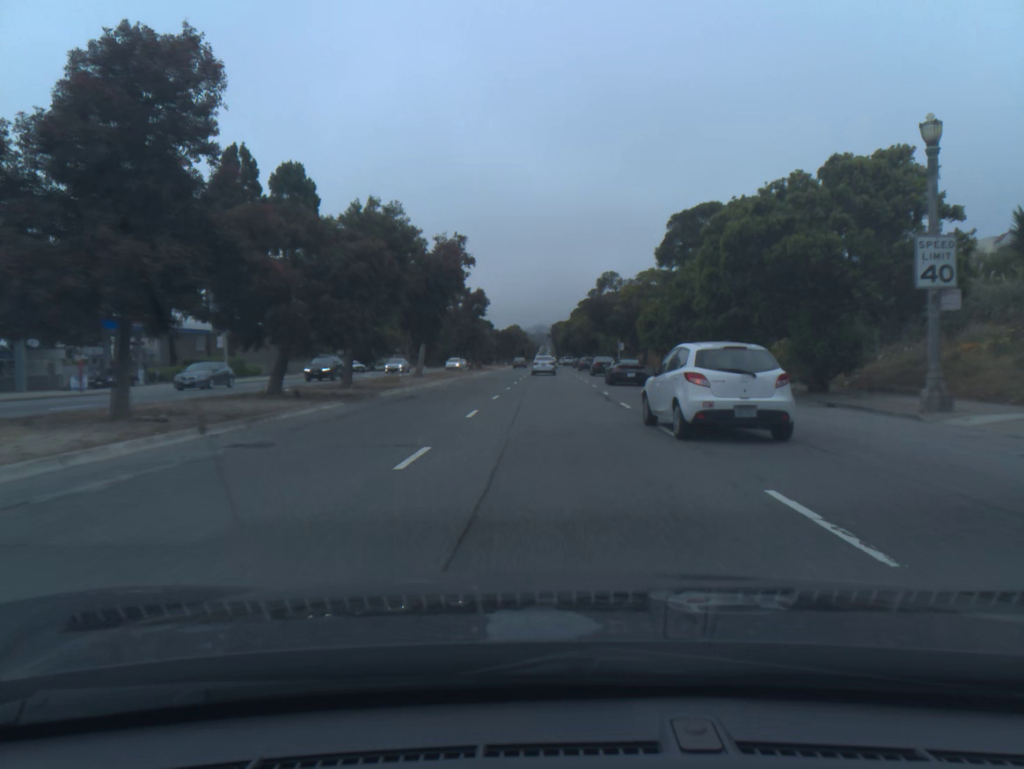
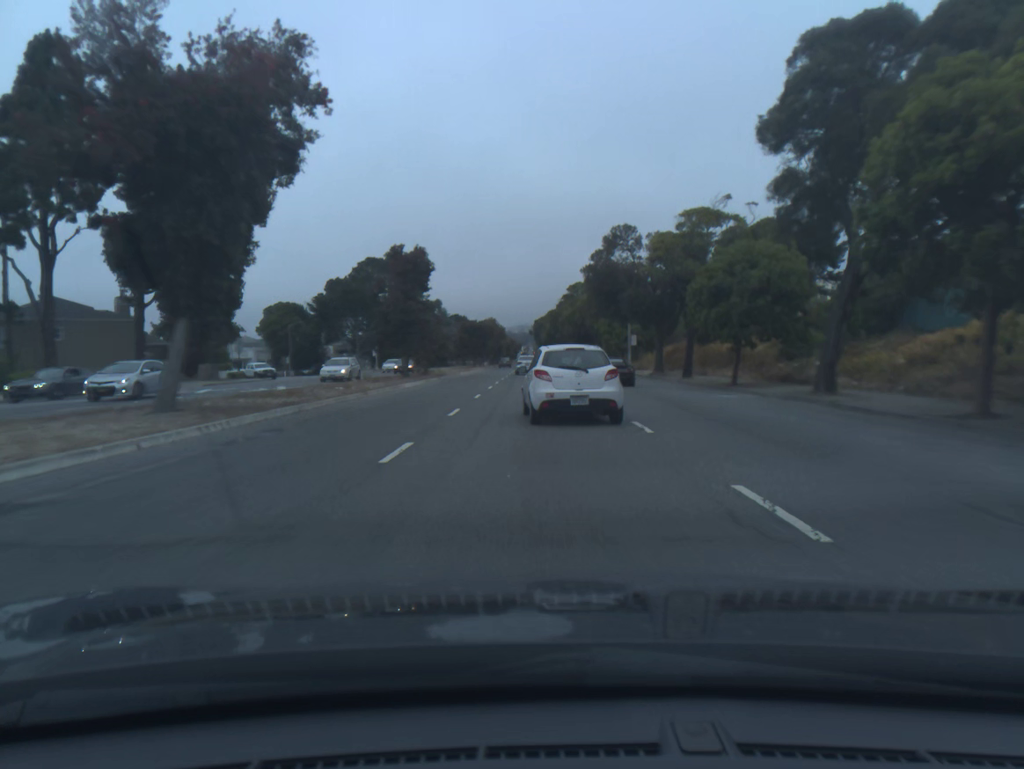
(+0.3, +28.7) m; +1°
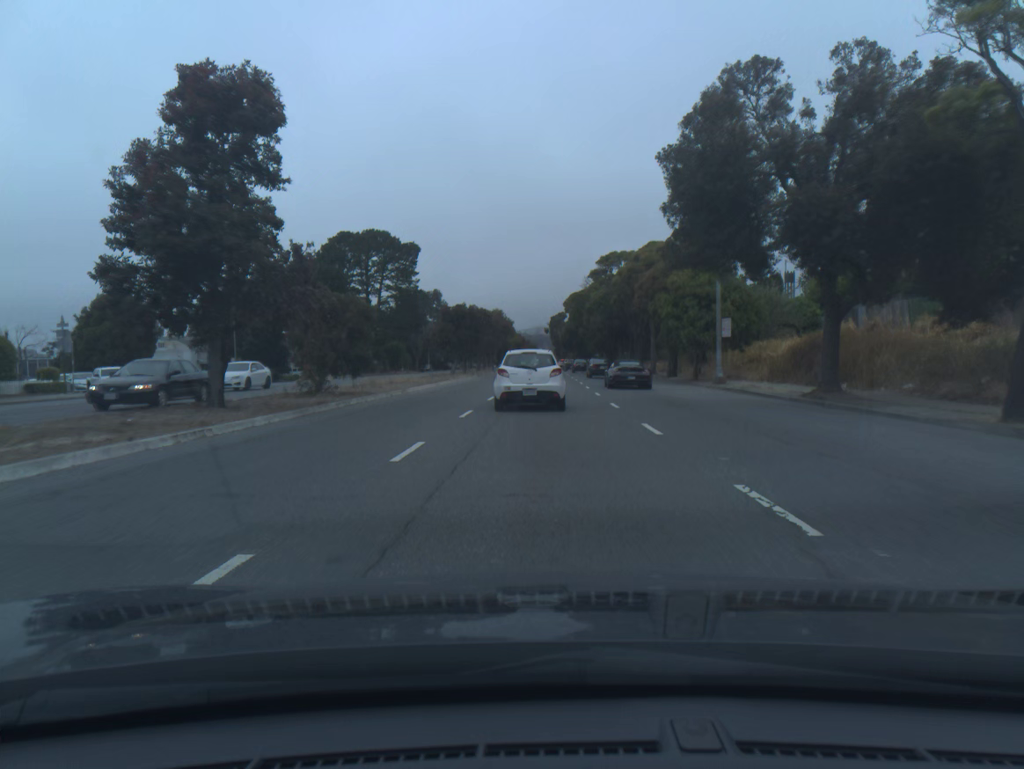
(-0.3, +28.6) m; -1°
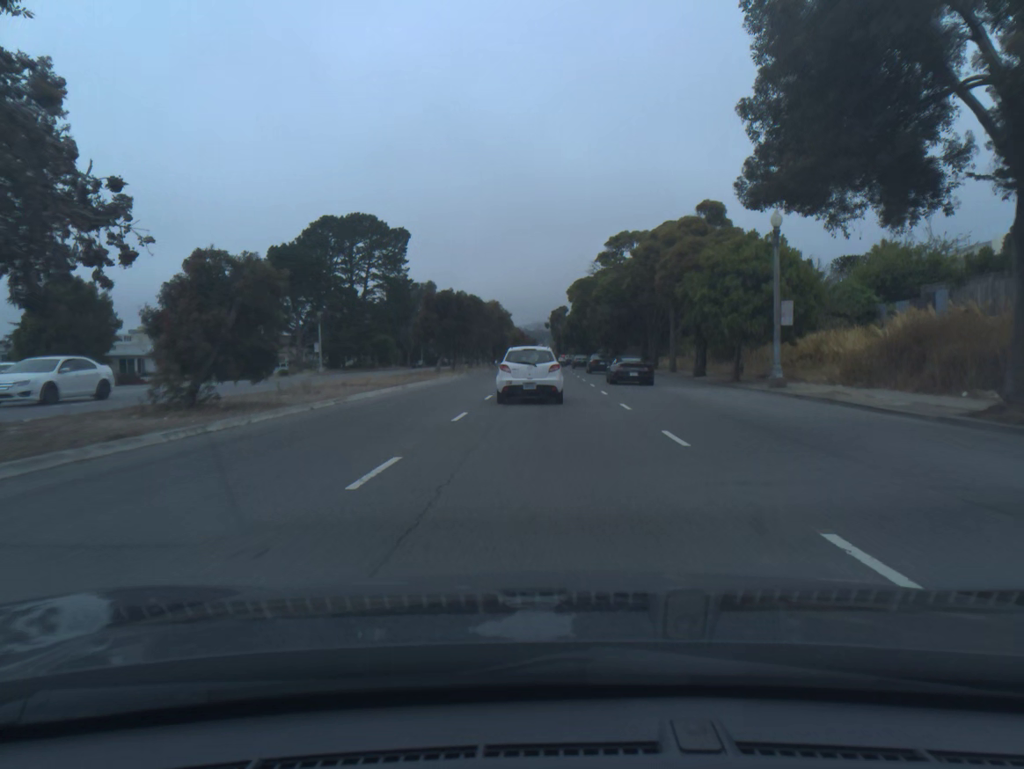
(0.0, +9.6) m; 0°
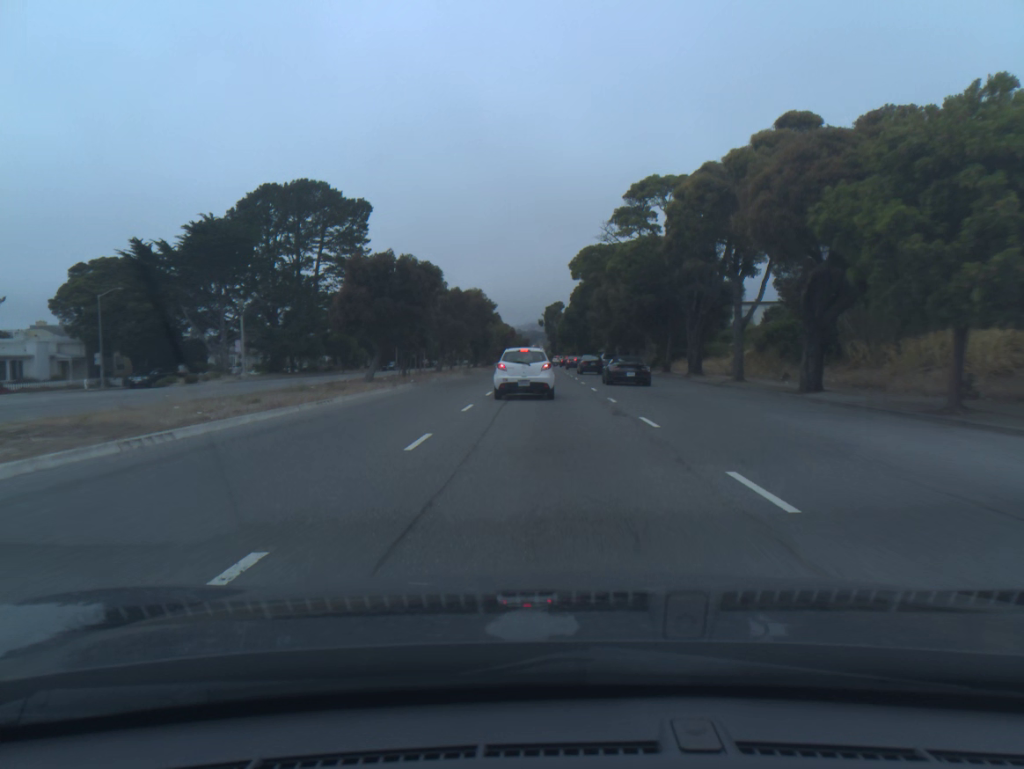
(+0.1, +19.4) m; 0°
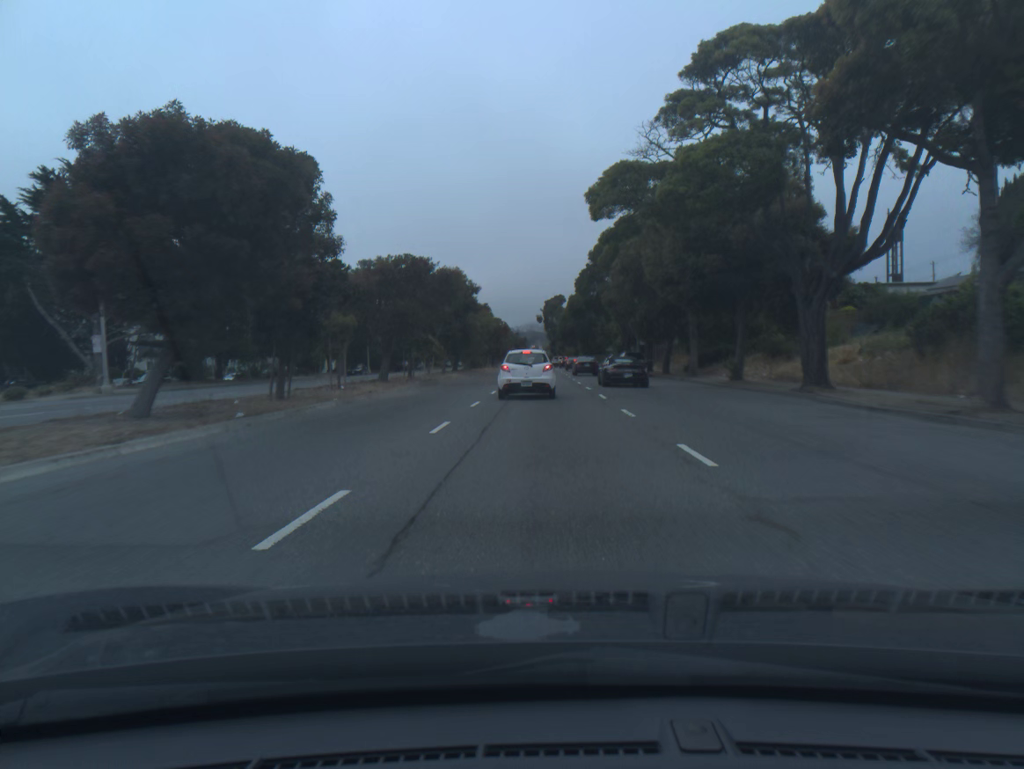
(0.0, +19.5) m; 0°
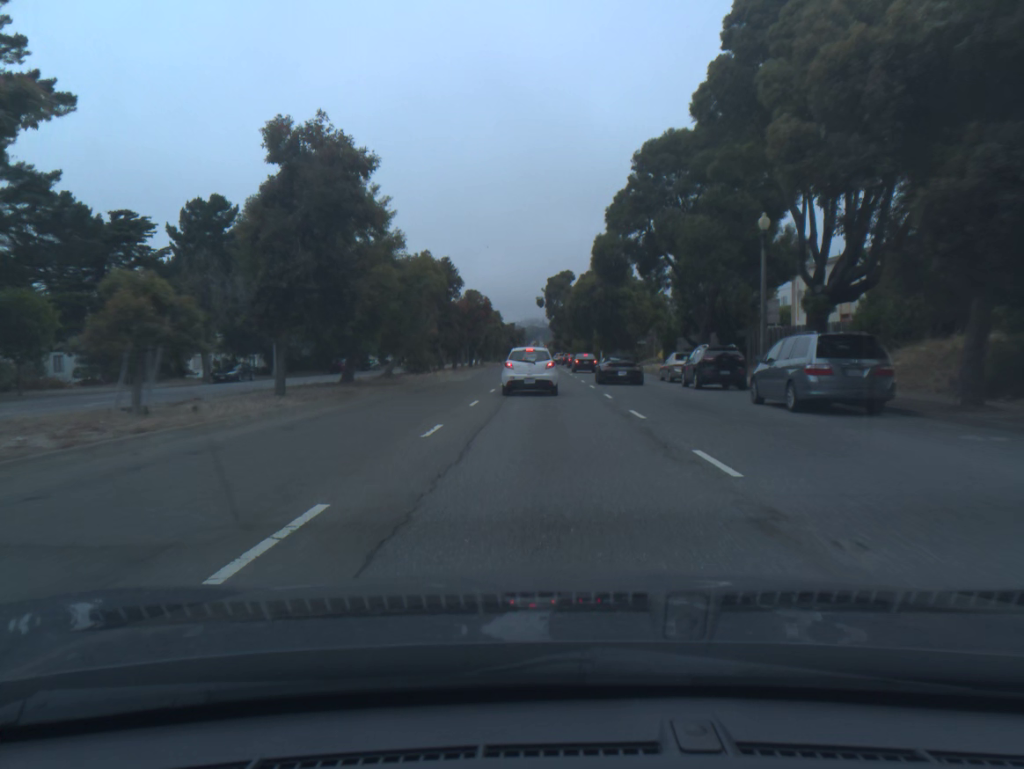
(0.0, +38.0) m; 0°
